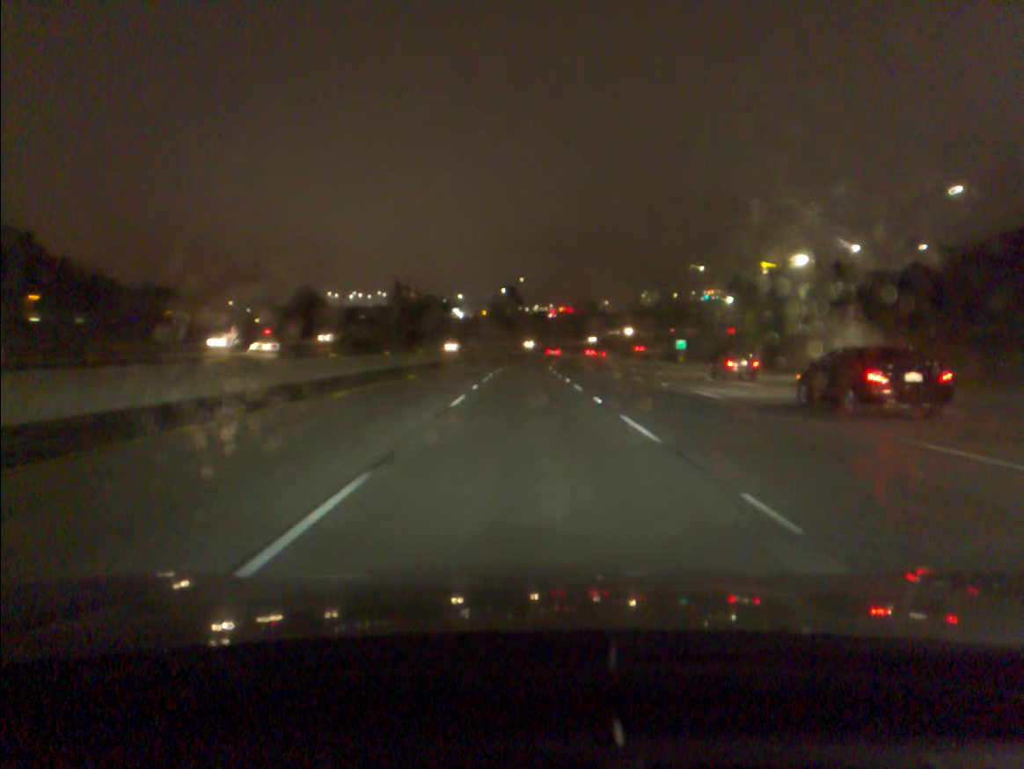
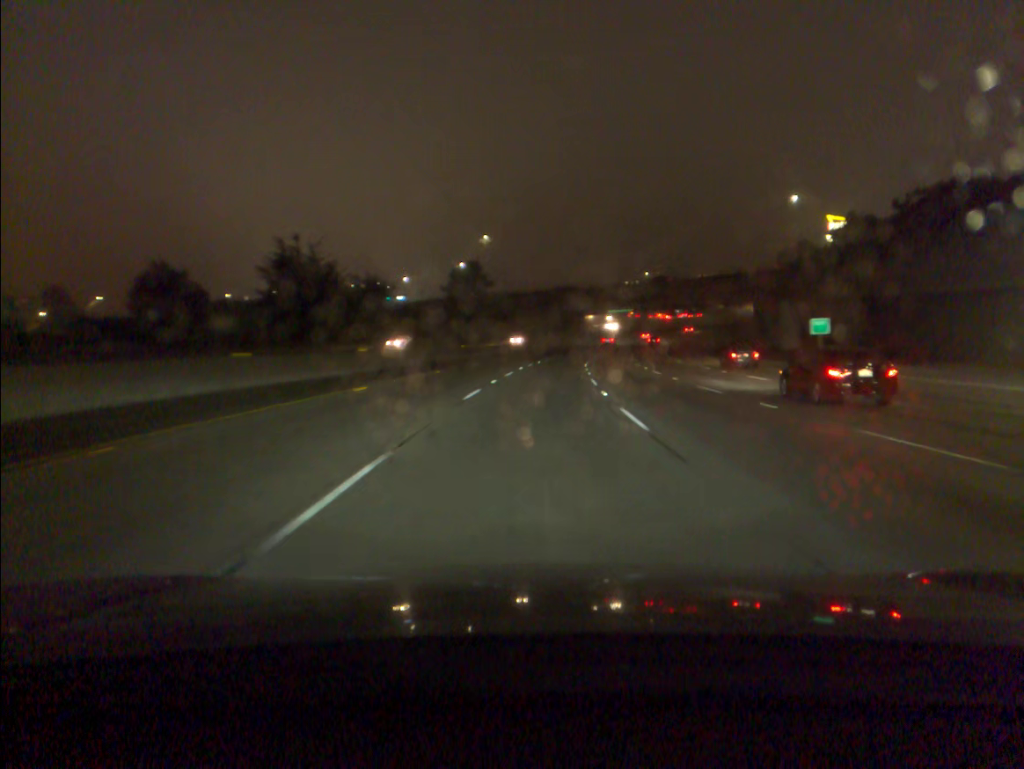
(+0.6, +71.7) m; +2°
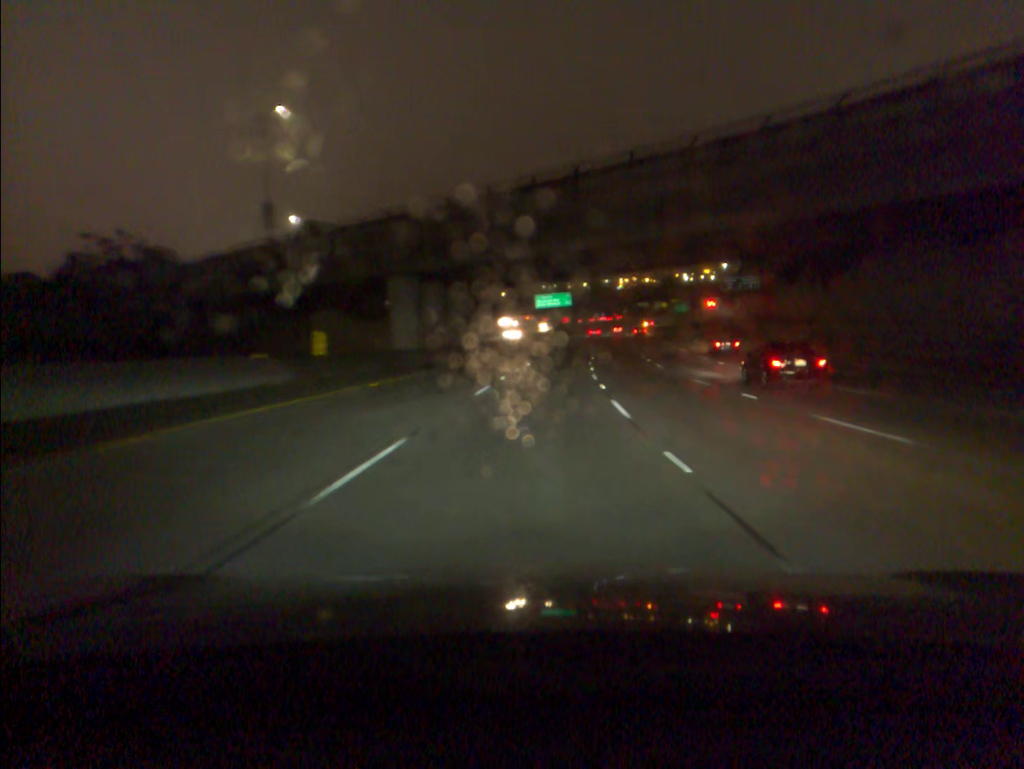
(+4.5, +71.3) m; +6°
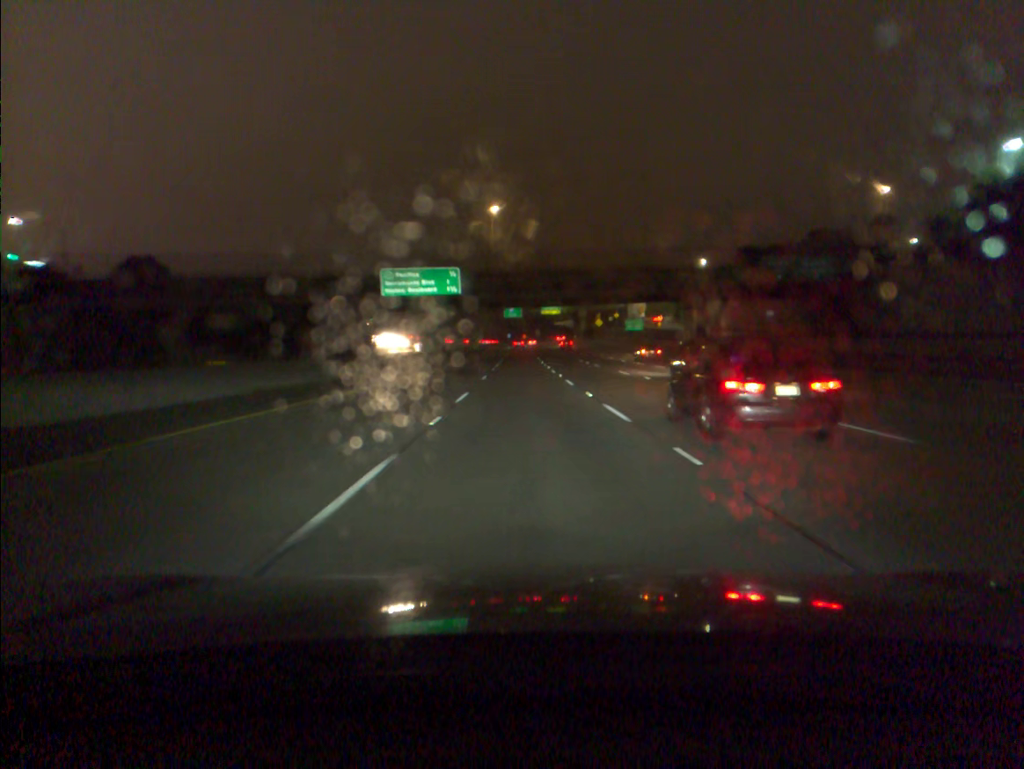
(+6.4, +87.8) m; +7°
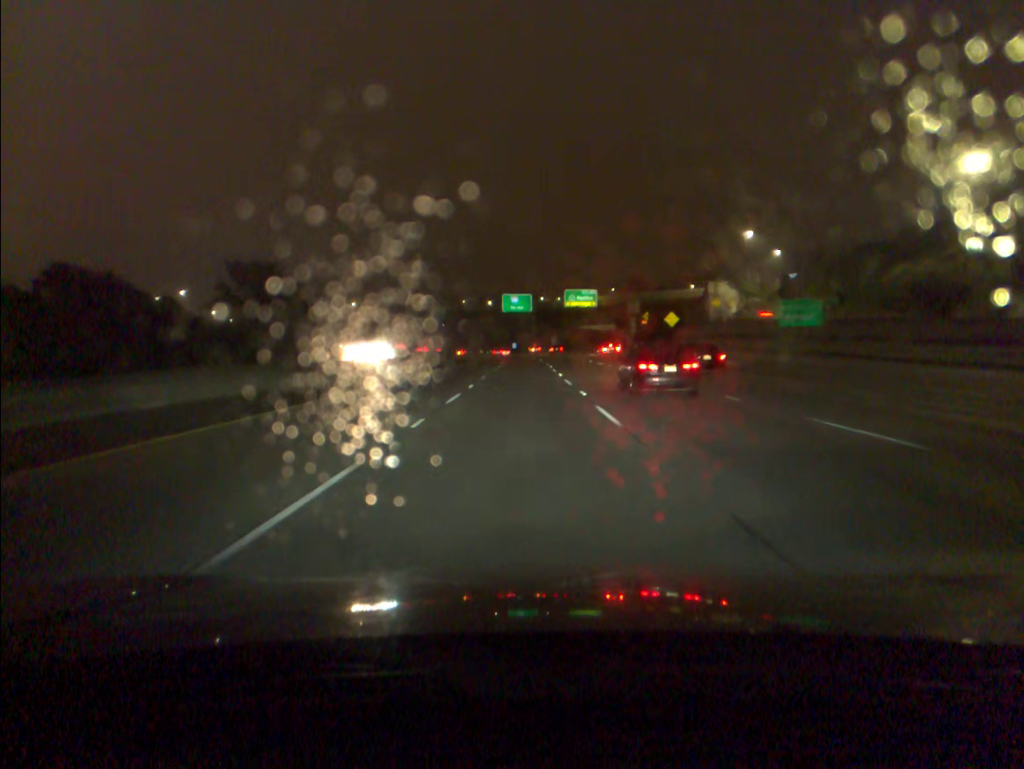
(0.0, +88.3) m; -1°
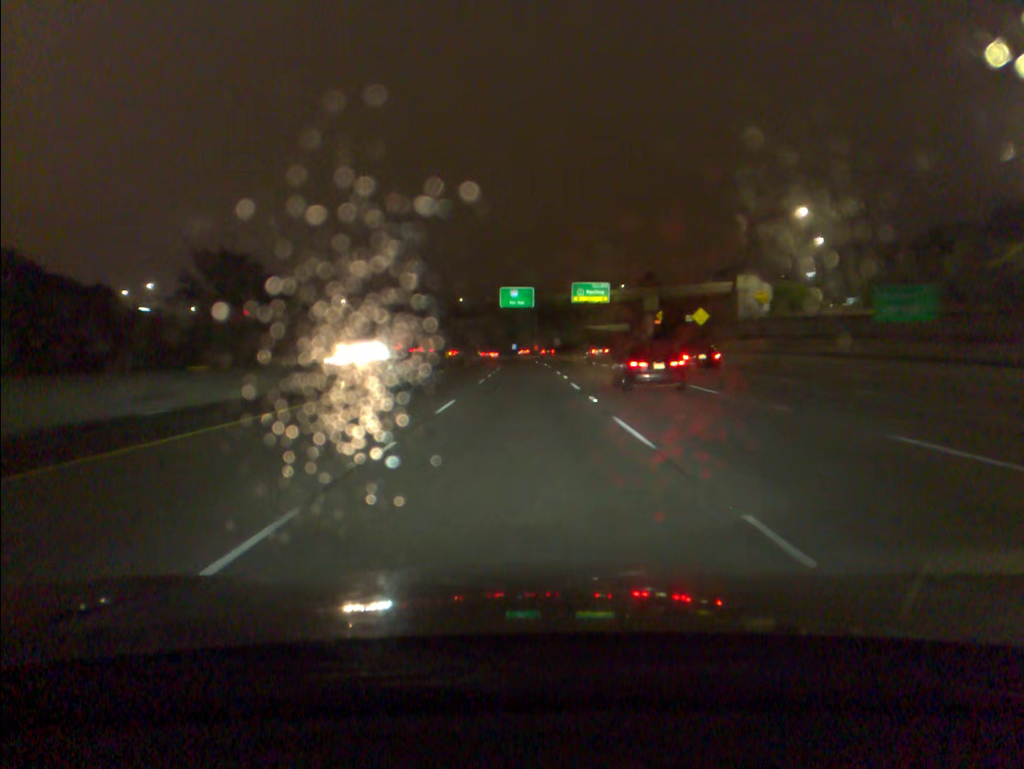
(0.0, +17.6) m; 0°
